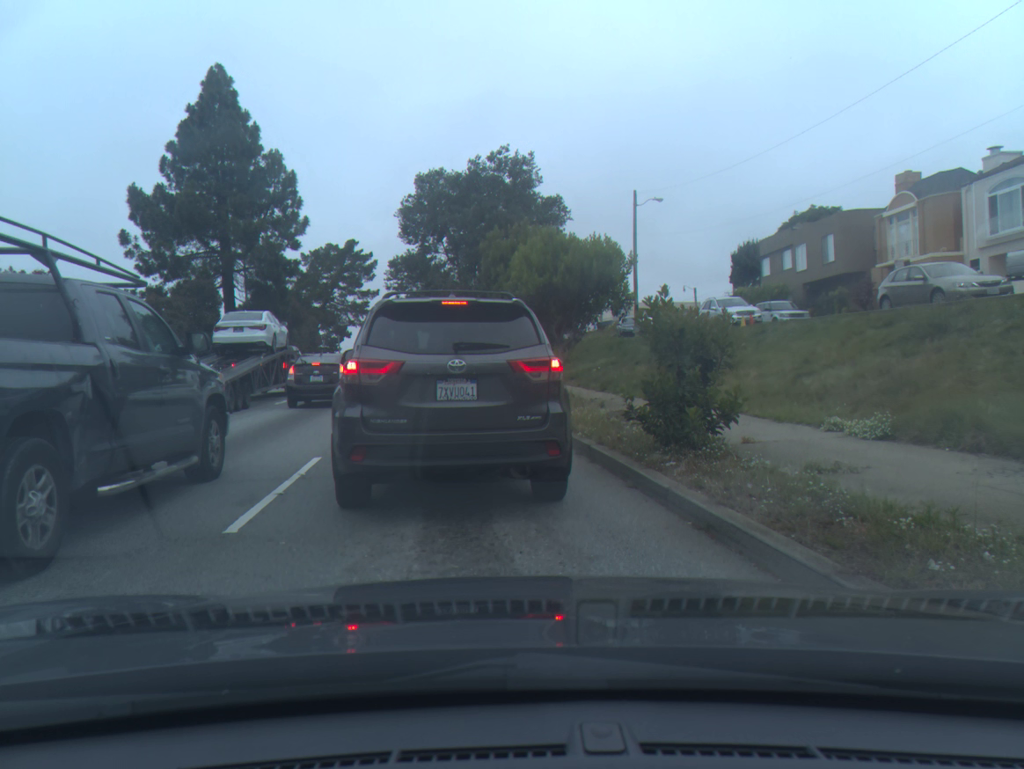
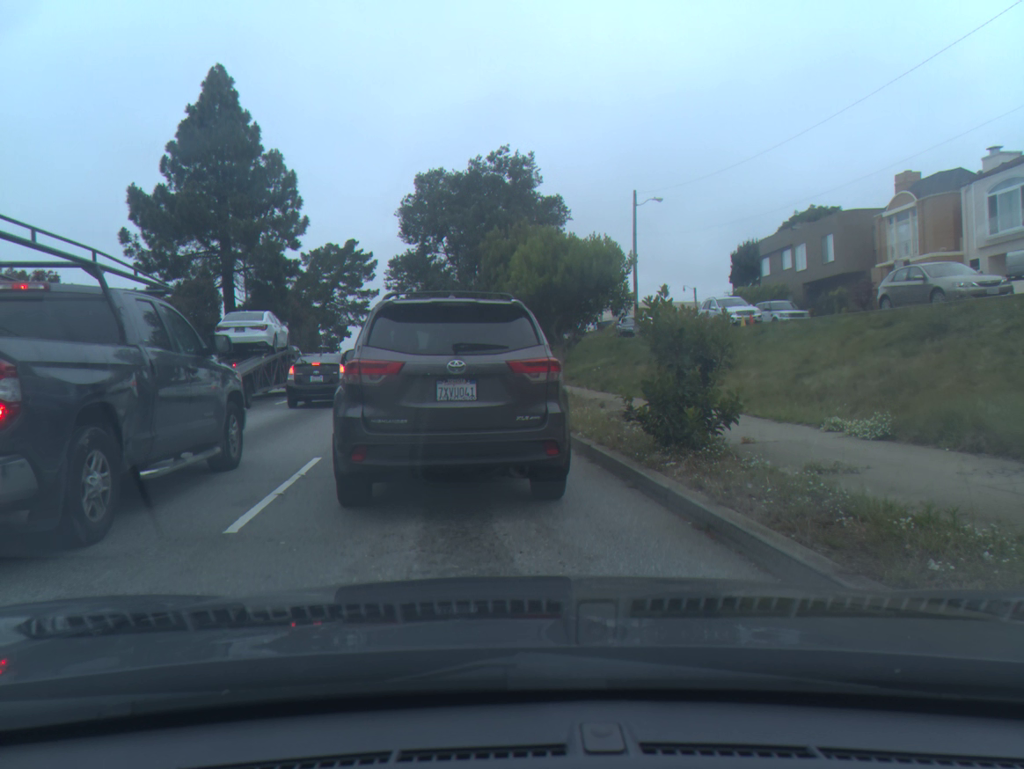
(0.0, 0.0) m; 0°
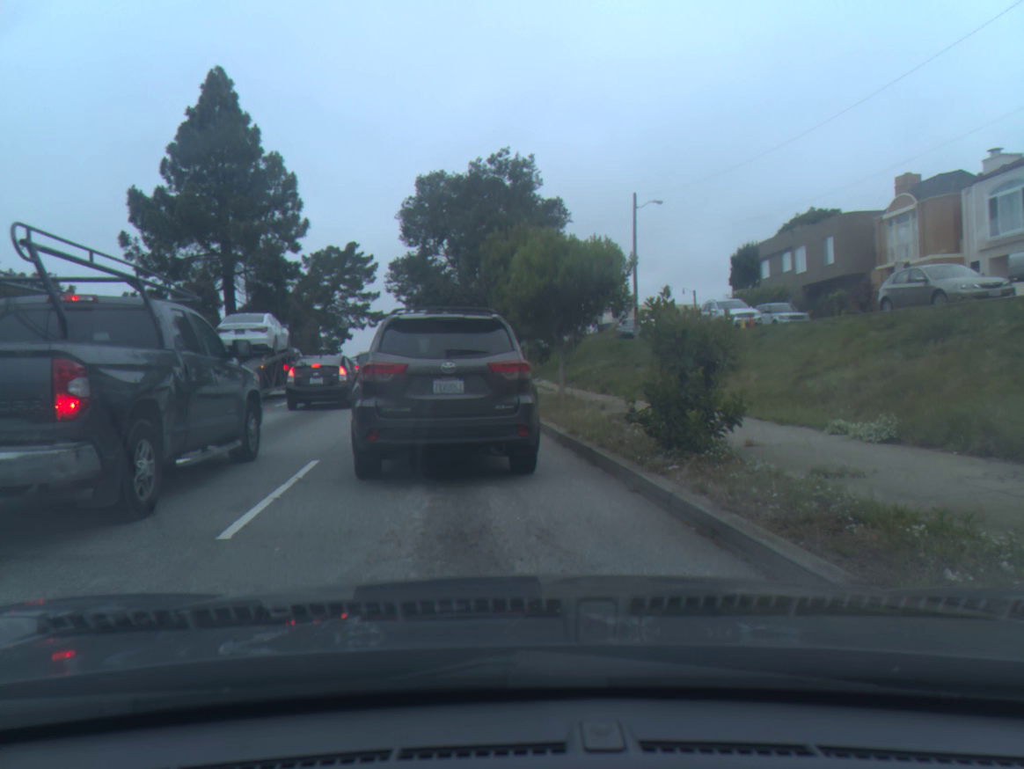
(-0.1, +0.1) m; 0°
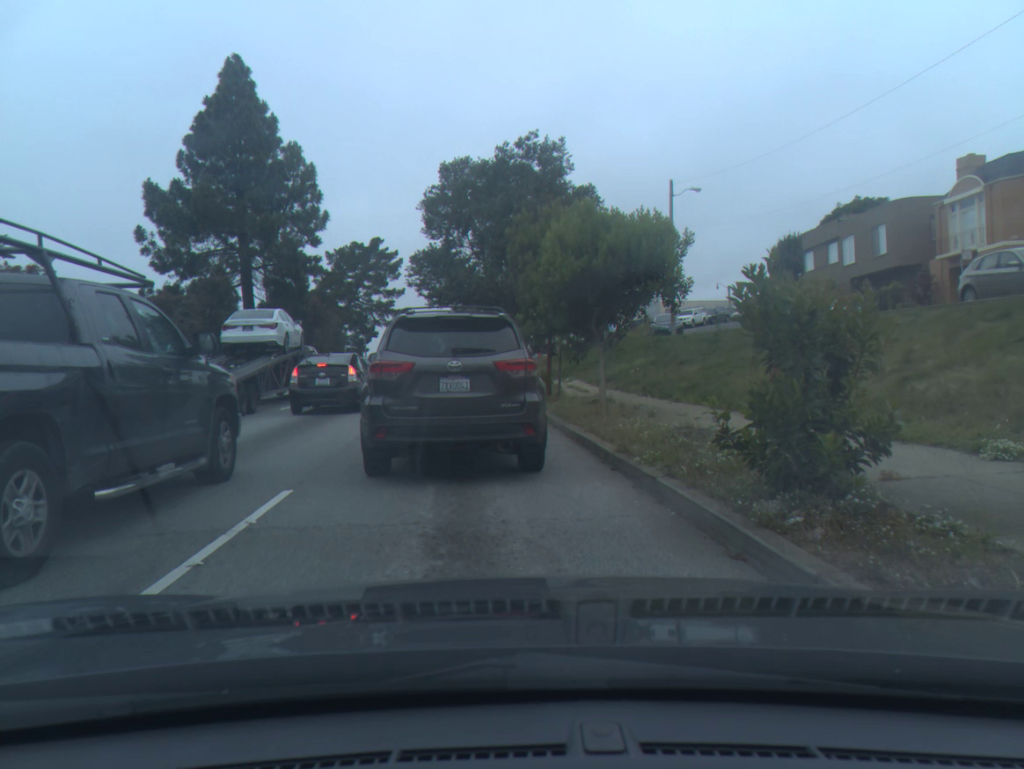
(-0.1, +2.4) m; -2°
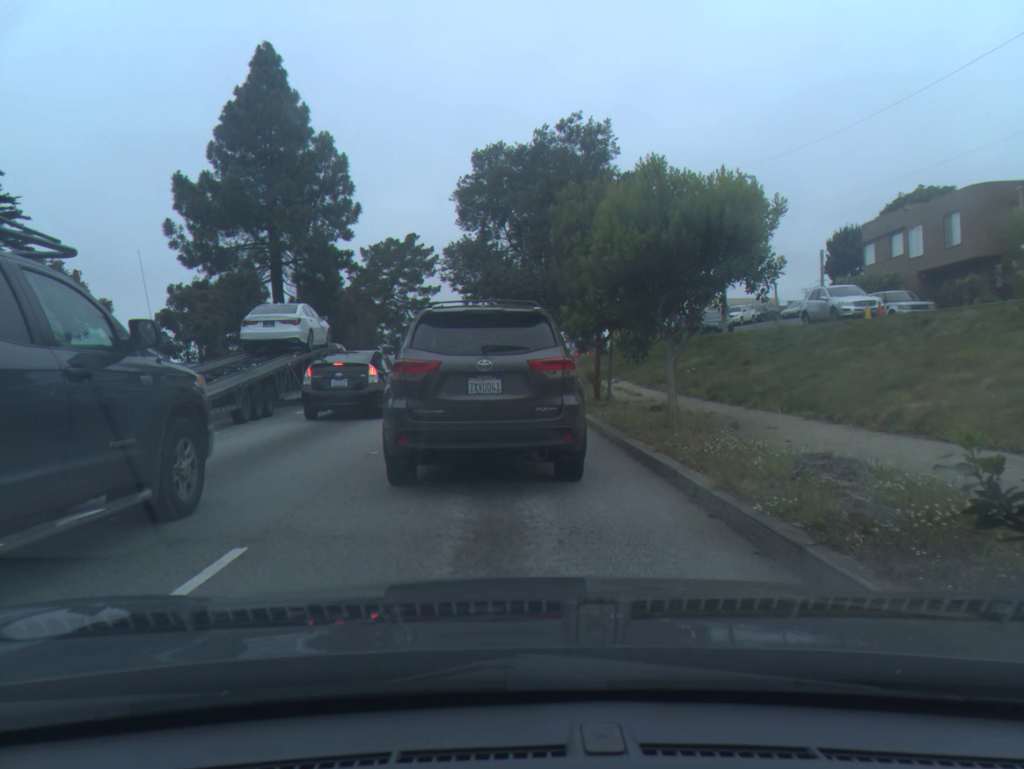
(-0.2, +2.4) m; -3°
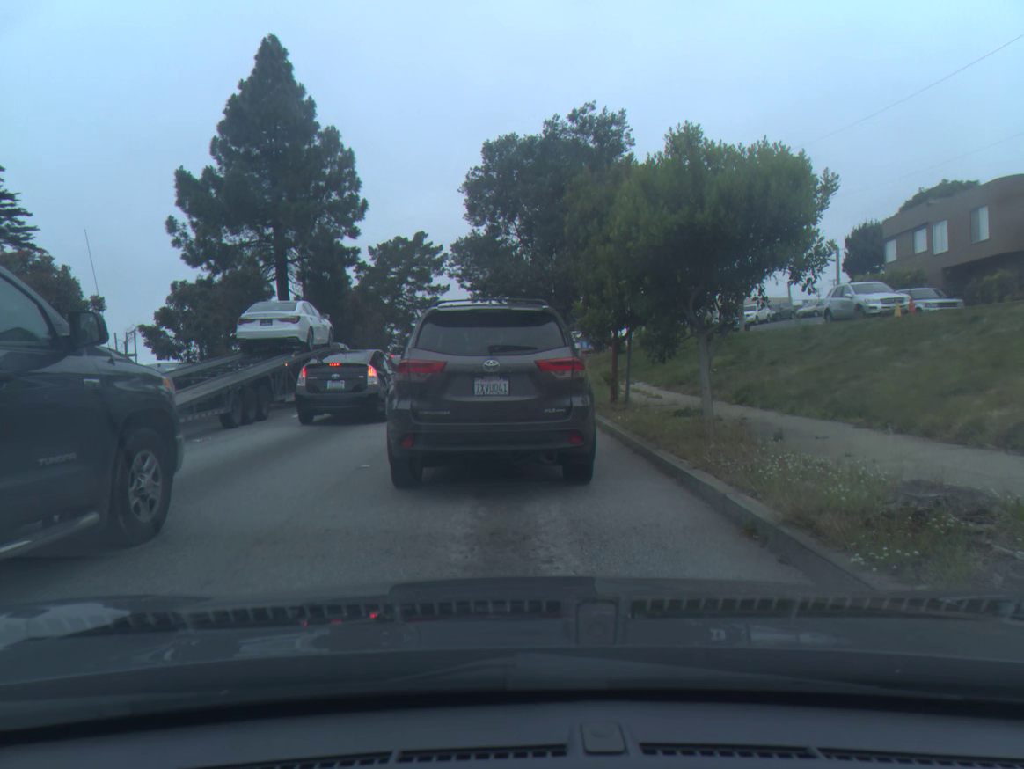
(0.0, +1.3) m; -1°
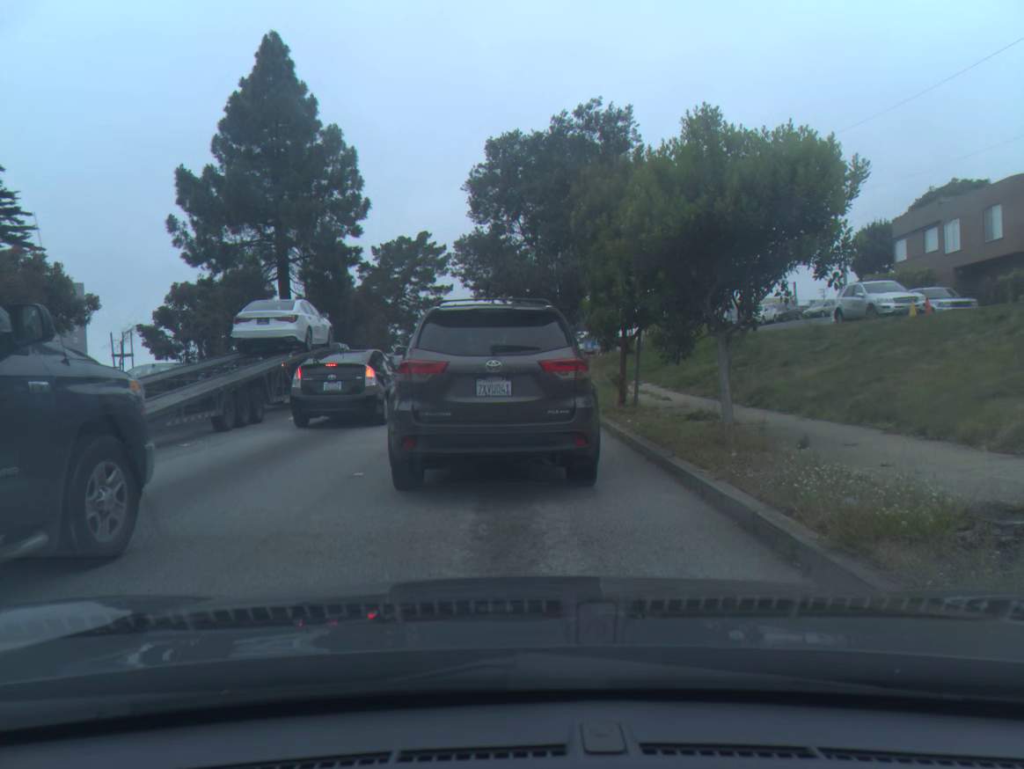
(0.0, +0.6) m; 0°
